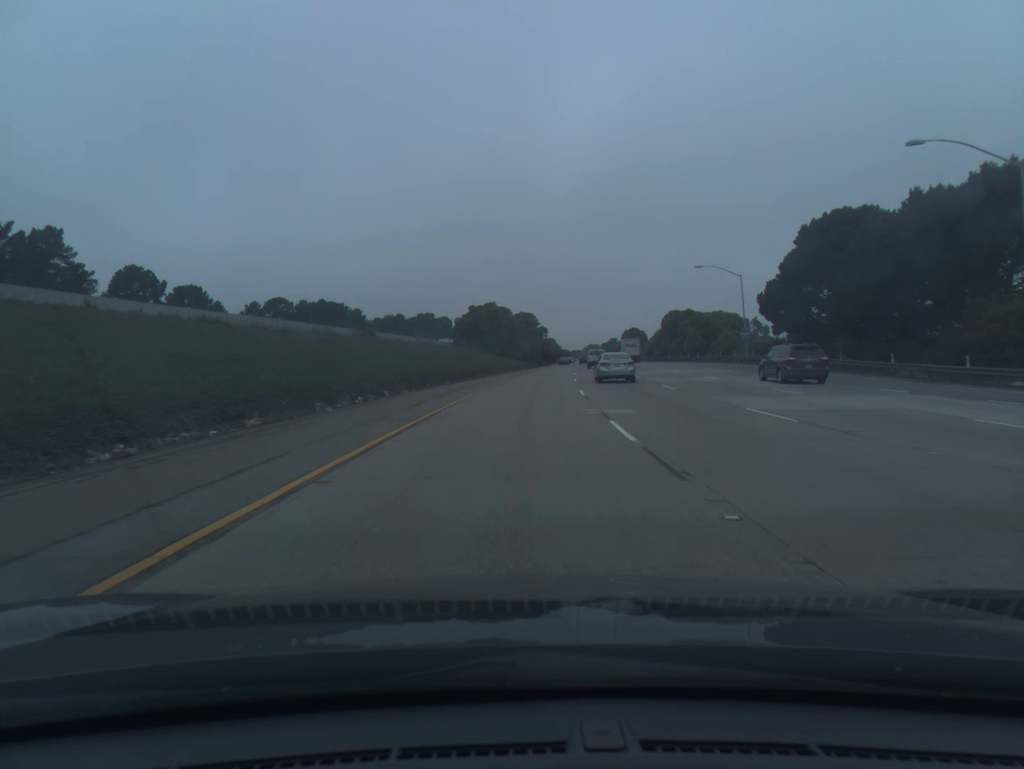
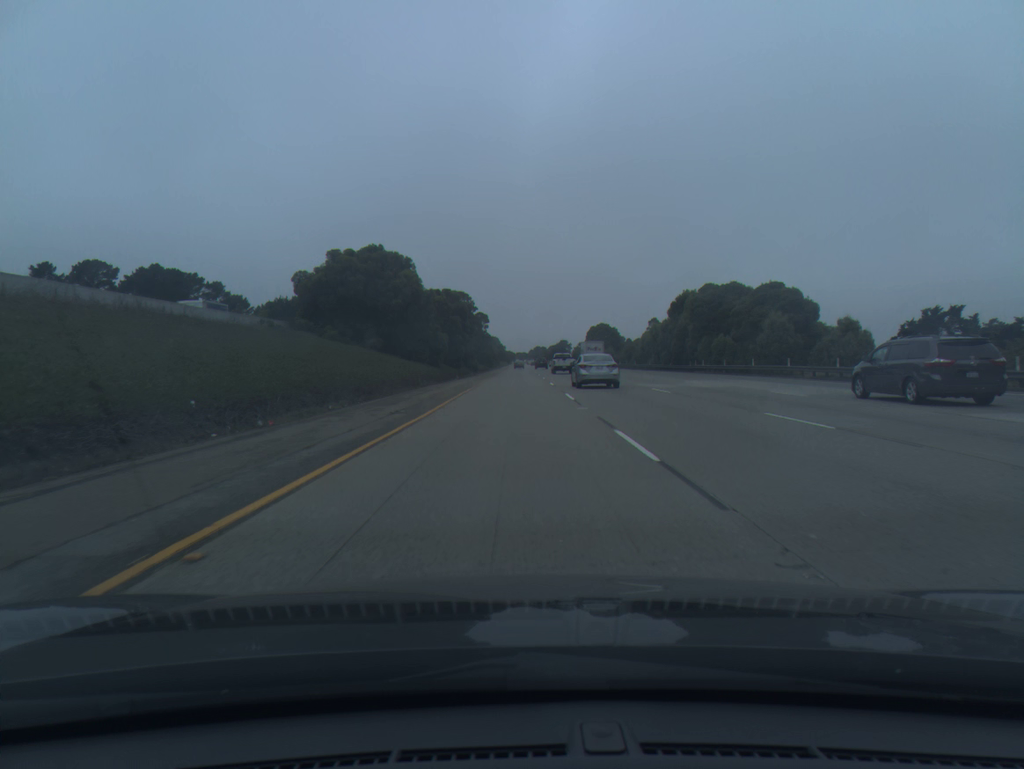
(+2.7, +60.9) m; +4°
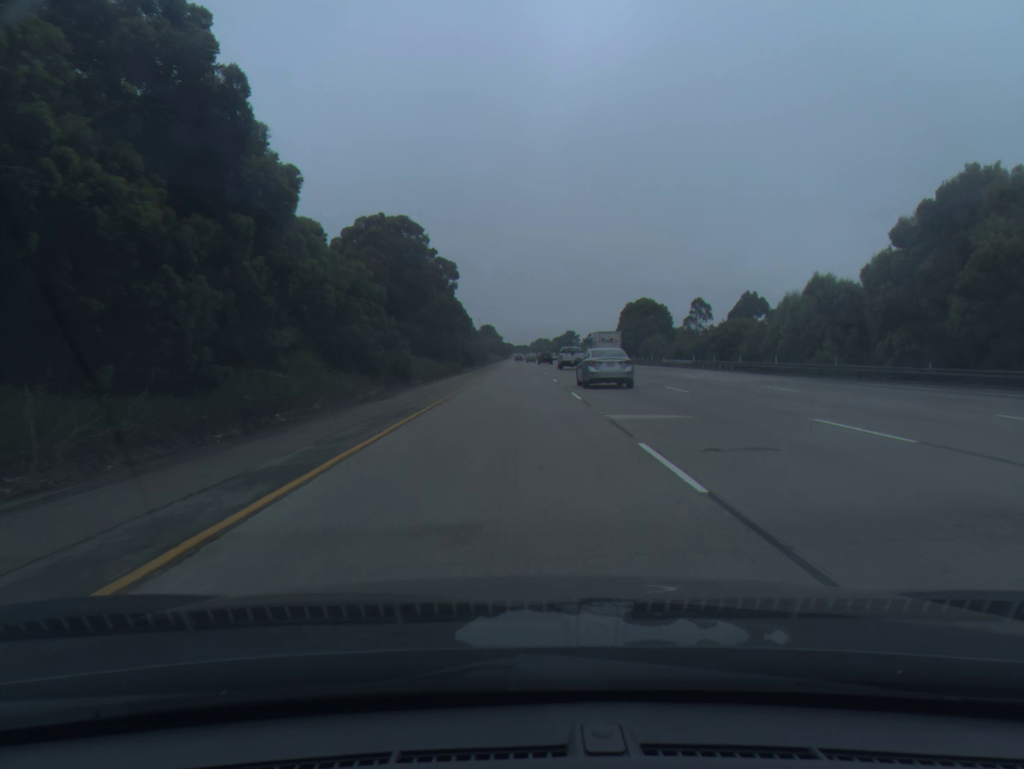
(+0.1, +60.9) m; 0°
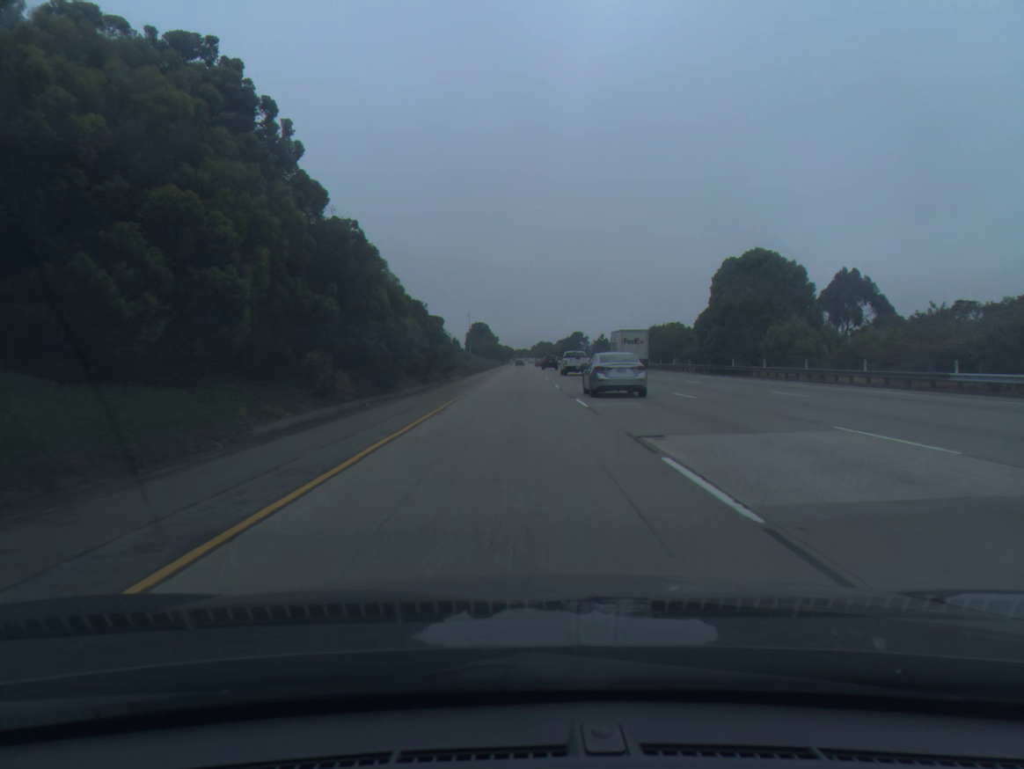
(0.0, +59.4) m; 0°
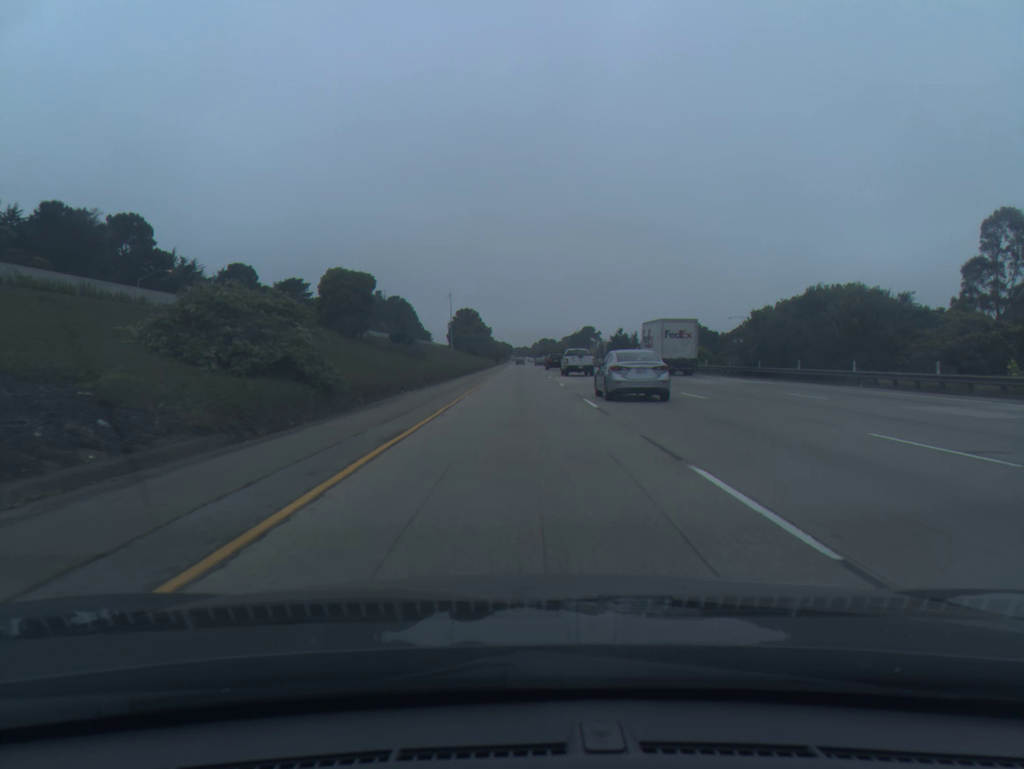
(-0.2, +59.4) m; 0°
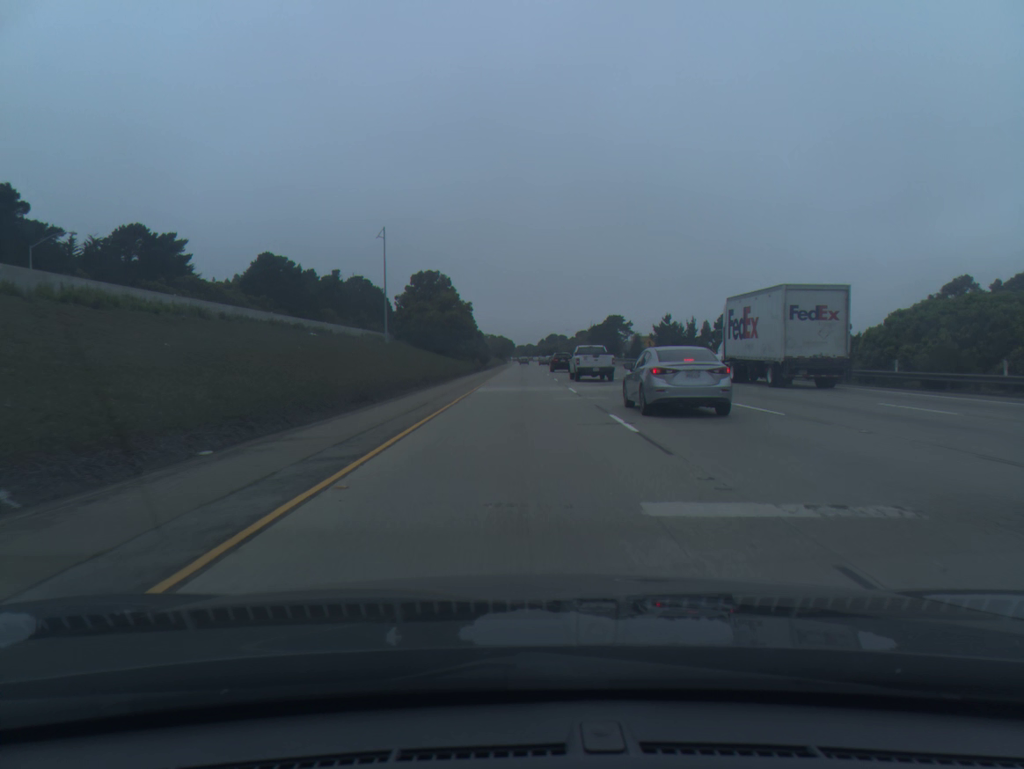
(+0.3, +80.1) m; 0°
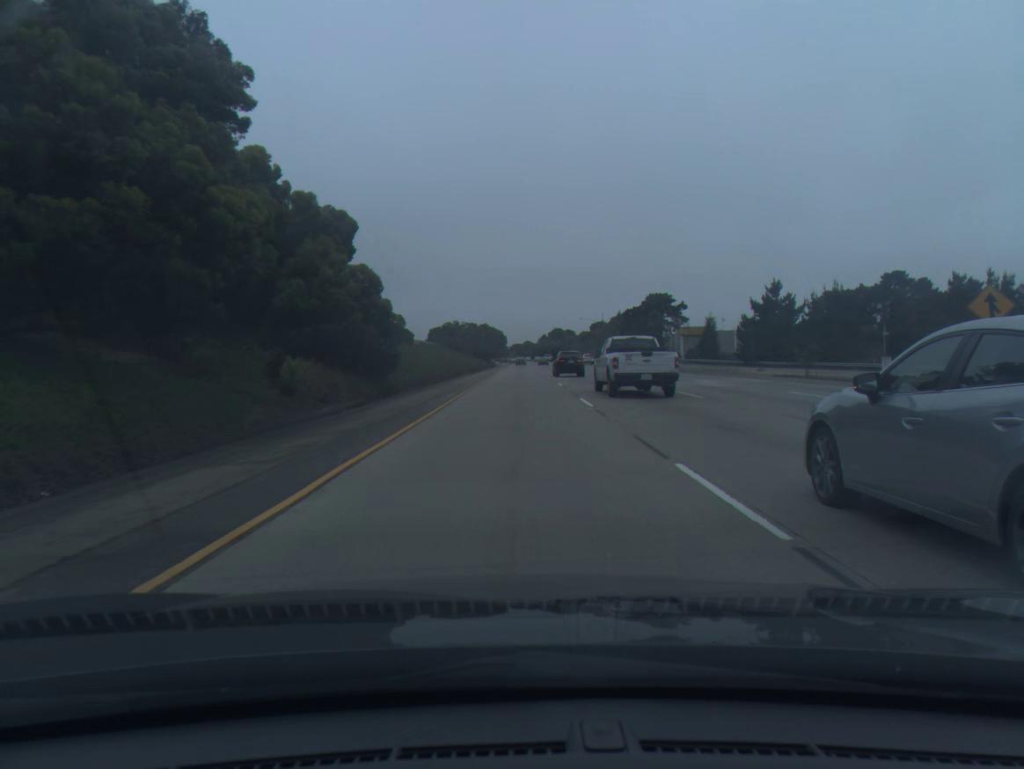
(+0.4, +80.8) m; 0°
